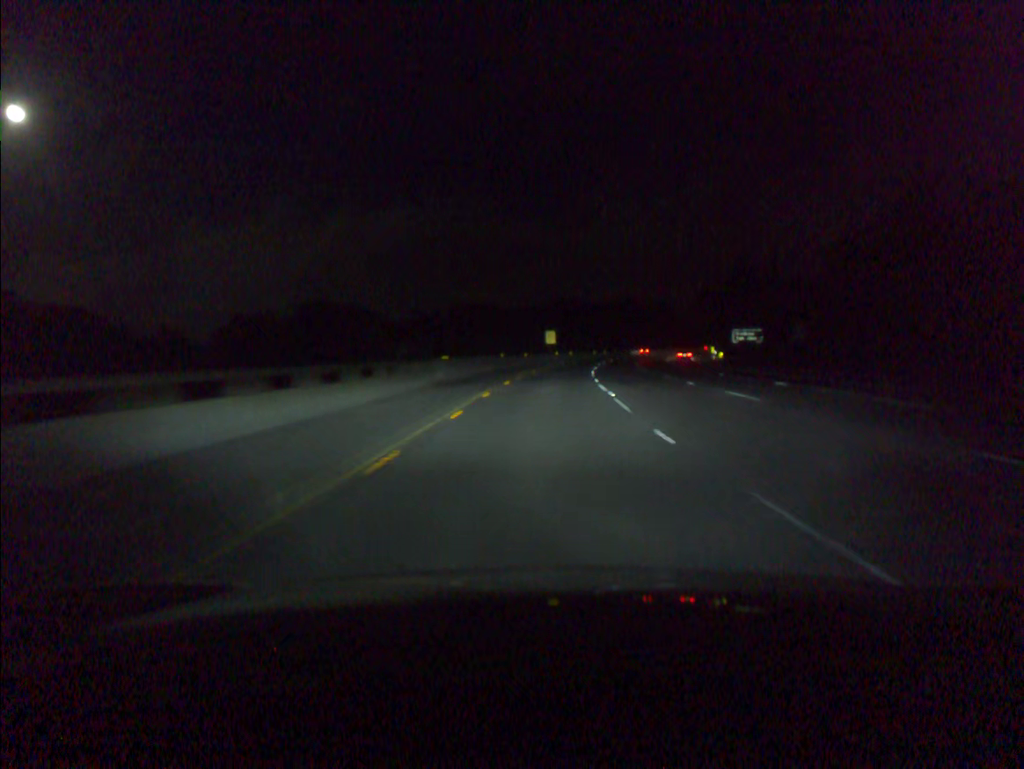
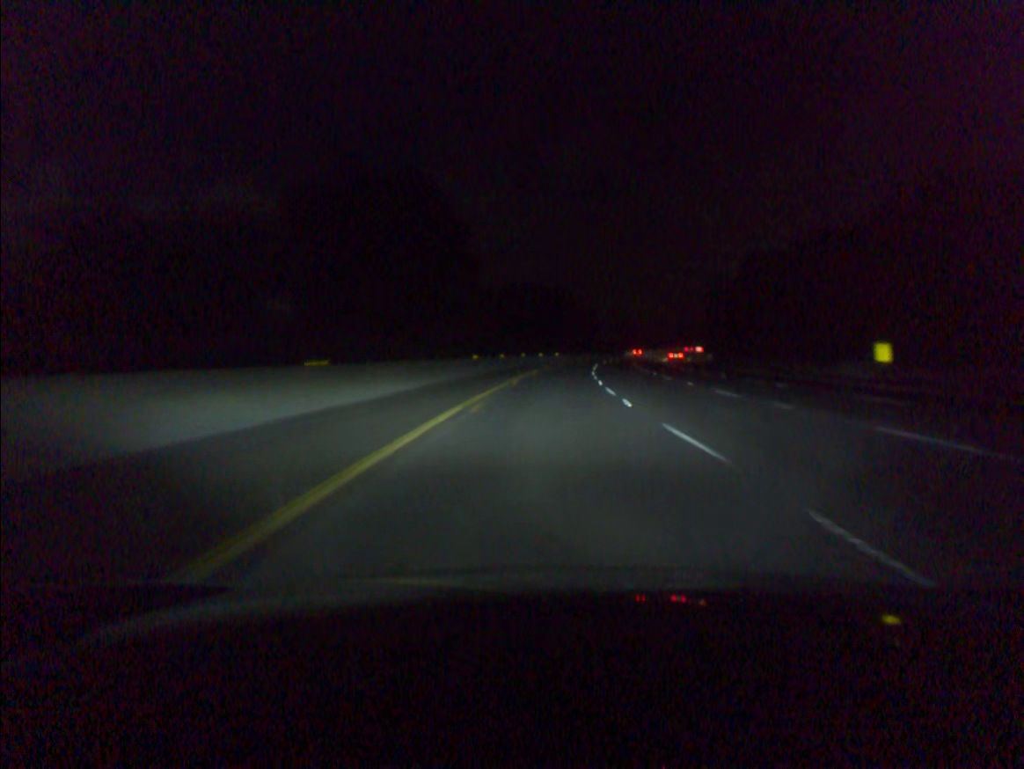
(+7.2, +101.9) m; +9°
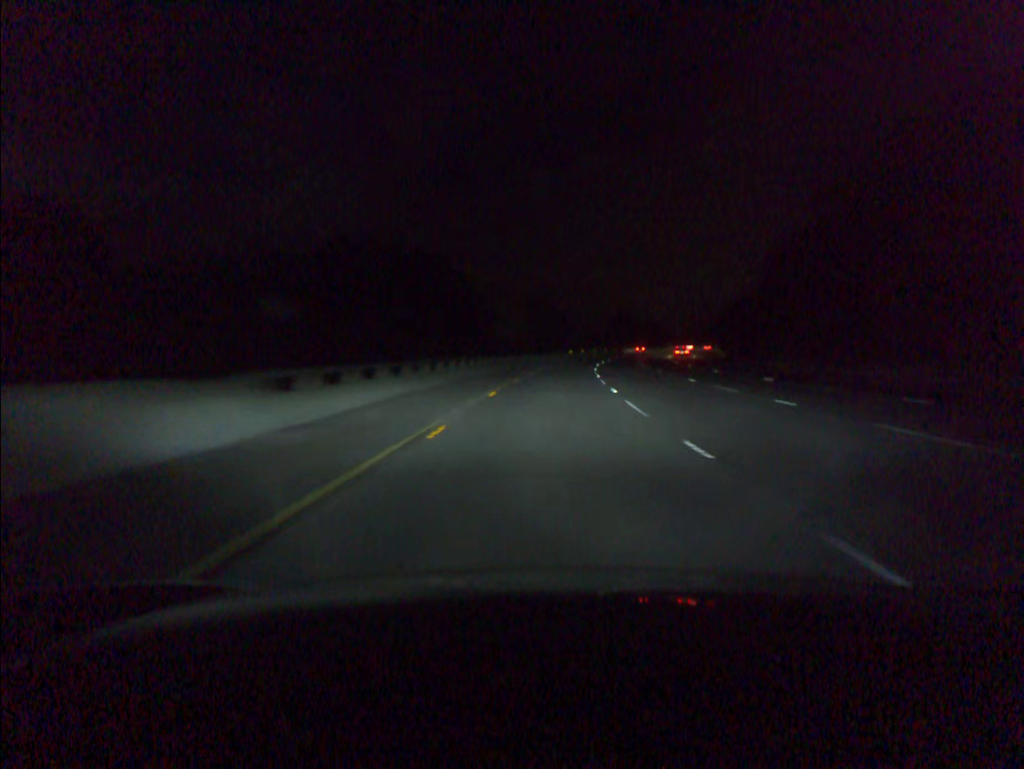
(+7.1, +101.8) m; +8°
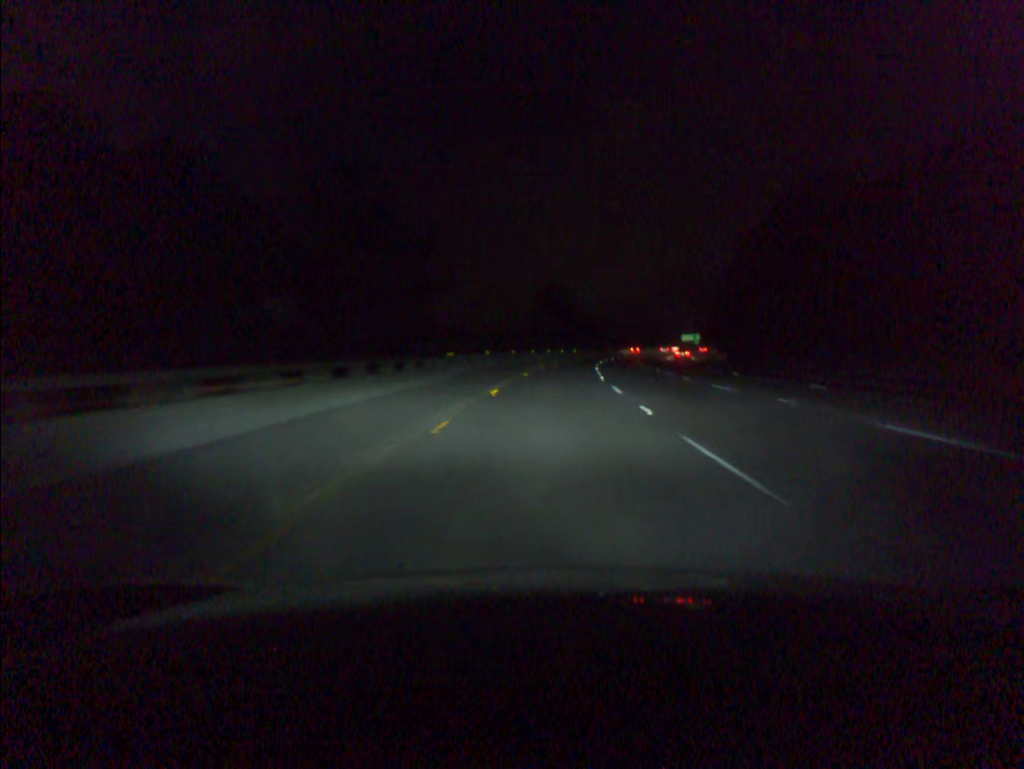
(+4.8, +81.5) m; +7°
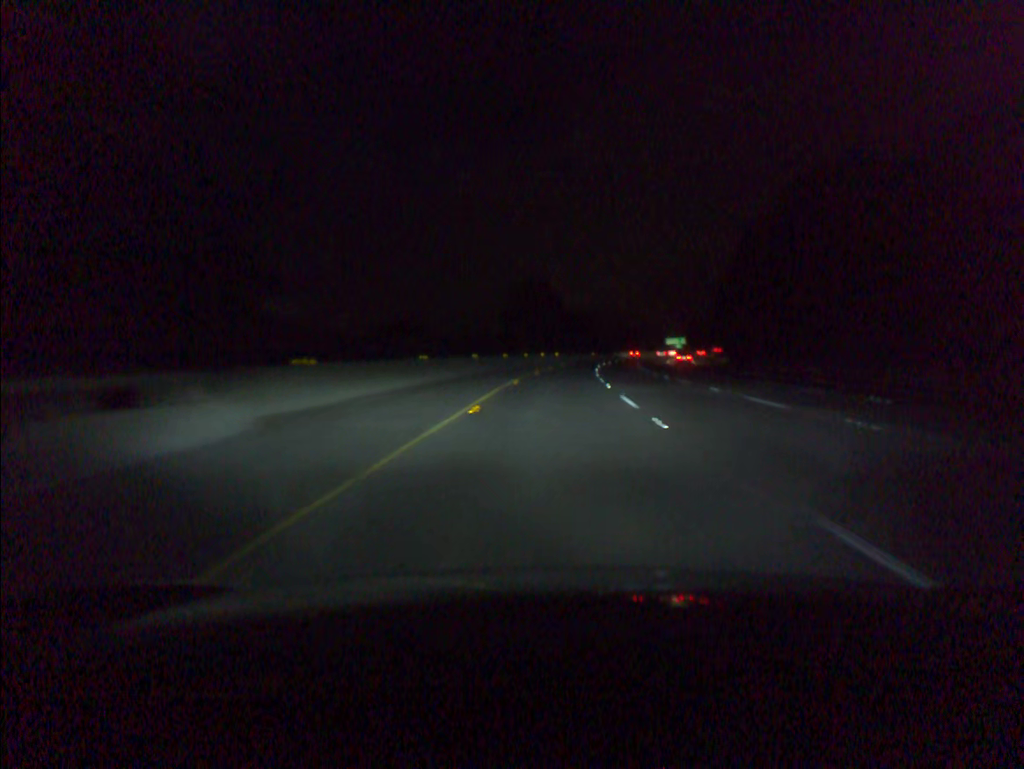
(+0.3, +20.4) m; +2°
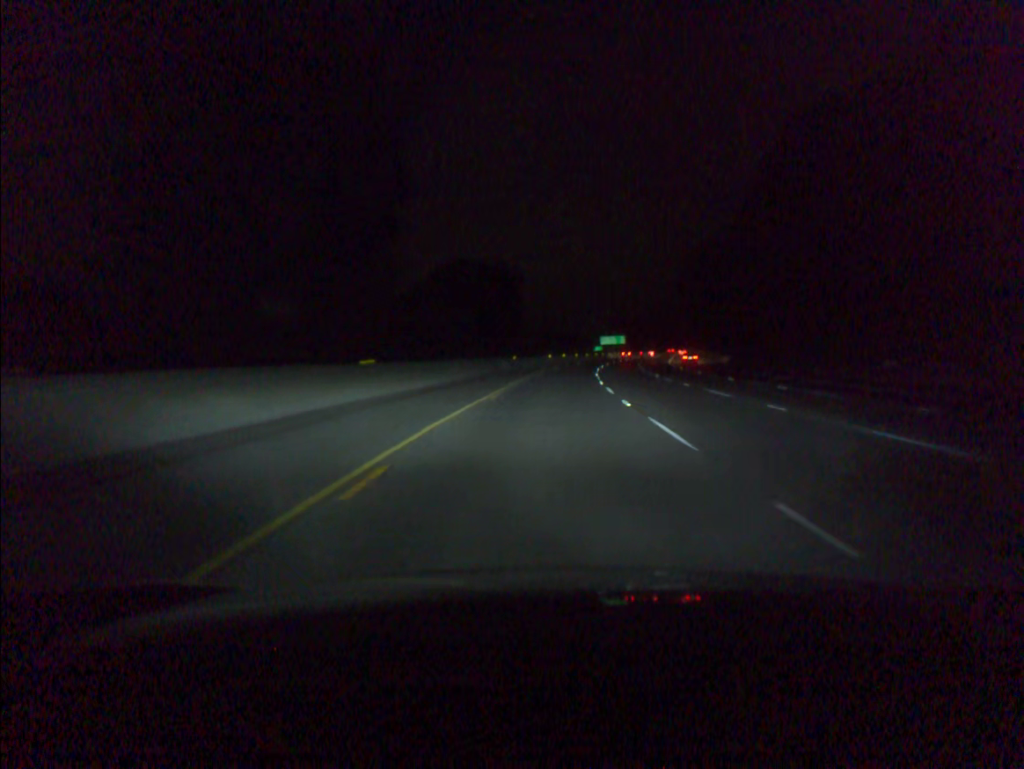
(+5.0, +81.4) m; +7°
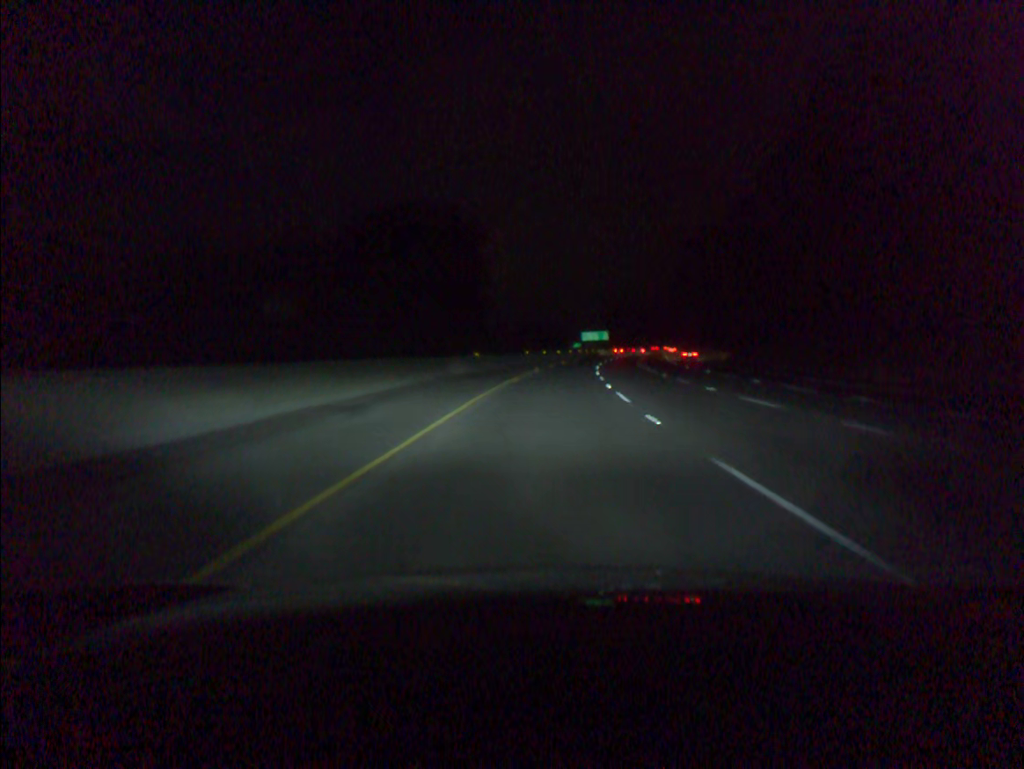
(+0.3, +20.4) m; +1°
